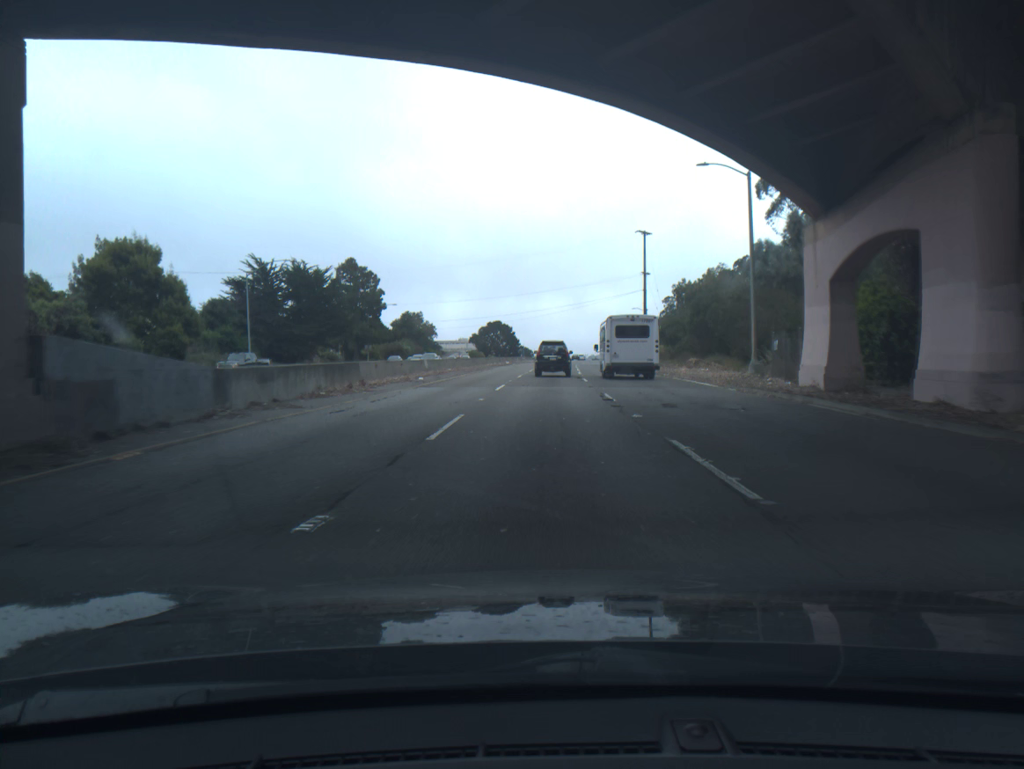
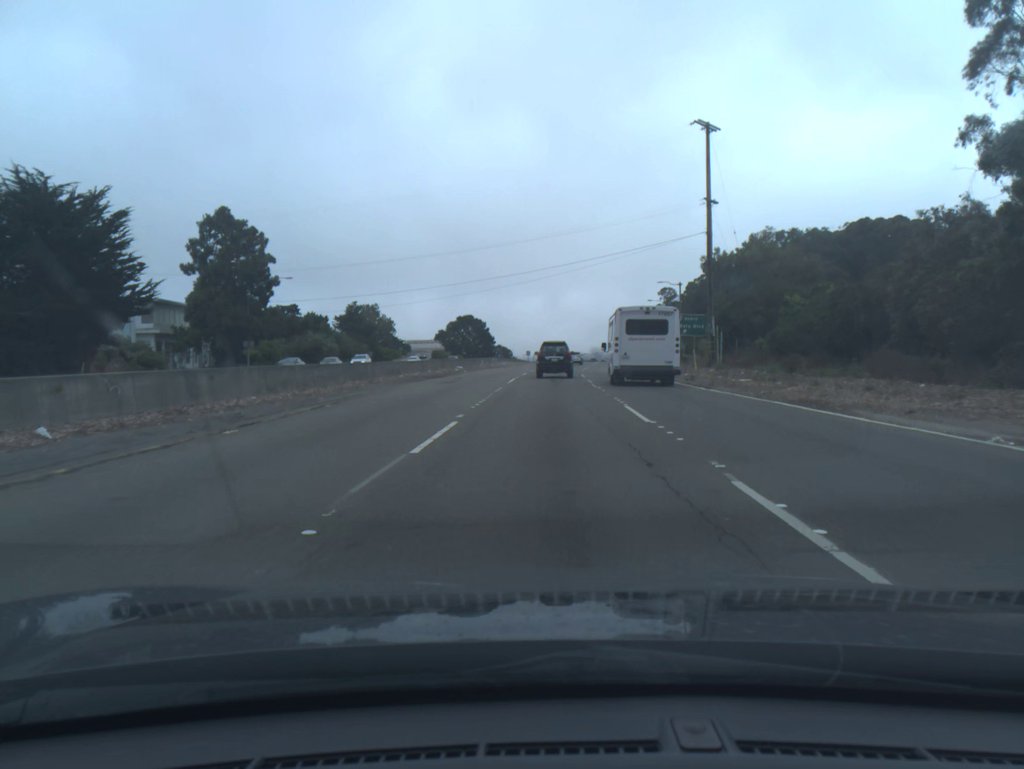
(+0.4, +44.4) m; +1°
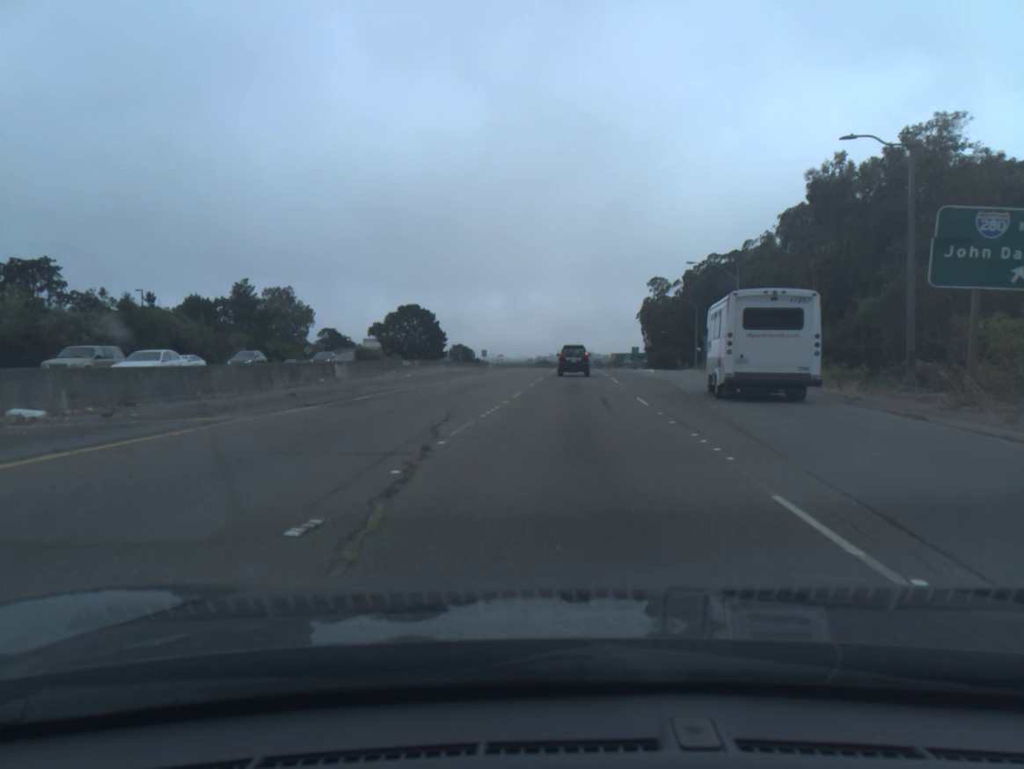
(+0.6, +54.8) m; +2°
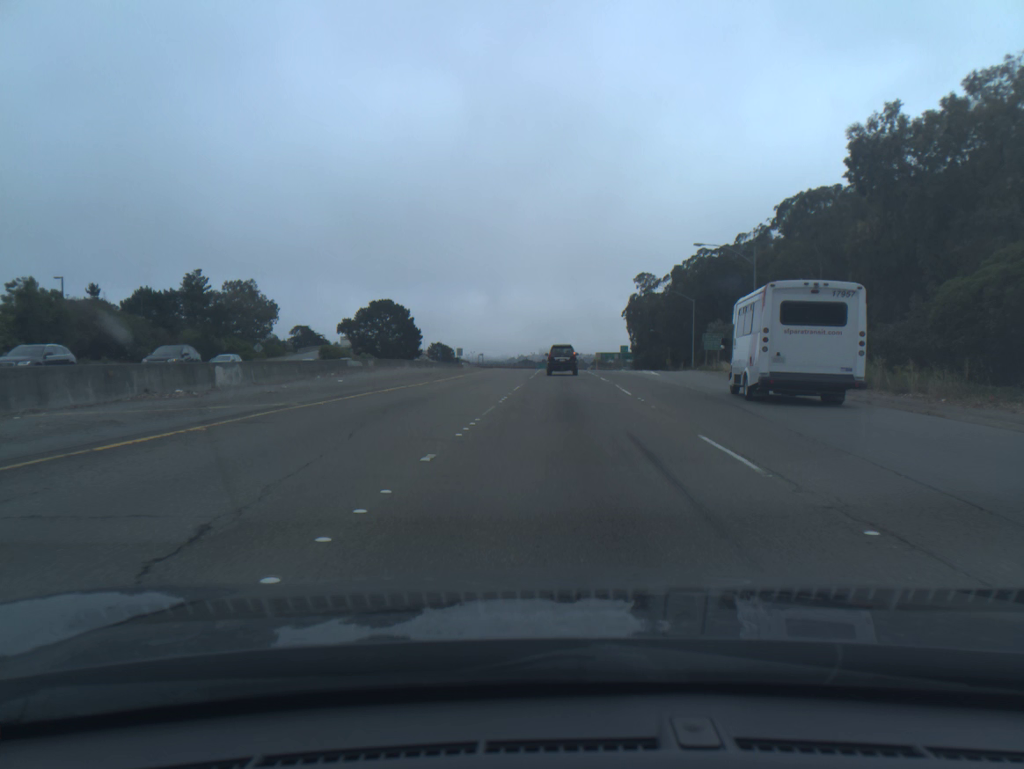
(+0.1, +11.3) m; +1°
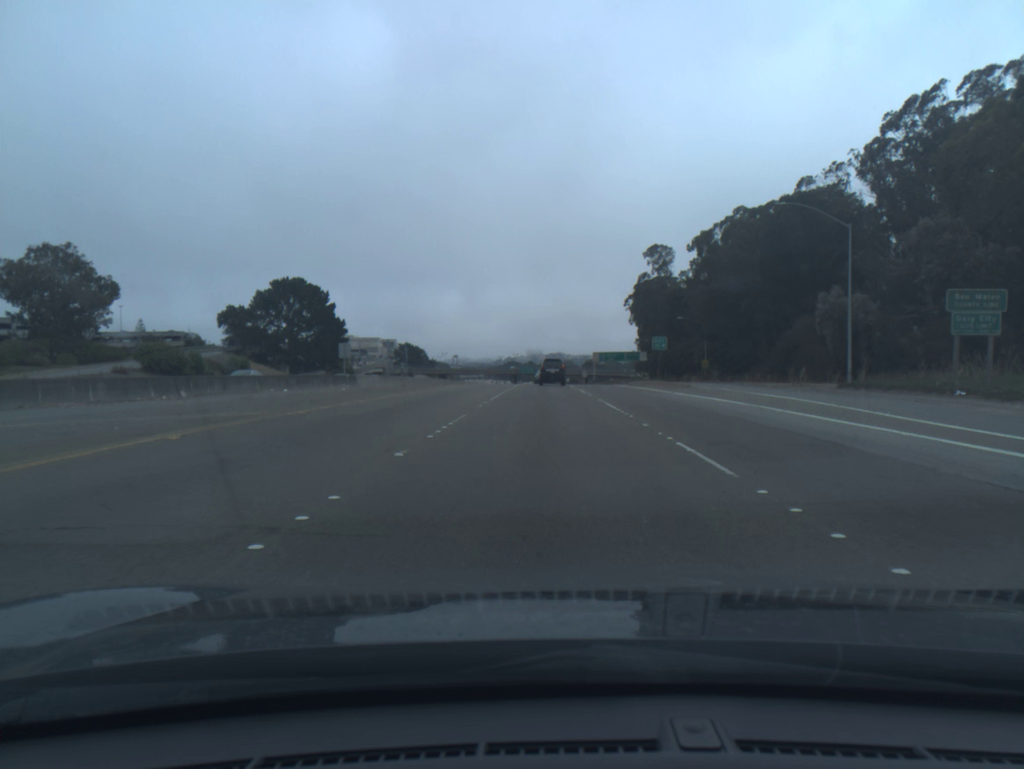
(+1.3, +60.0) m; +1°
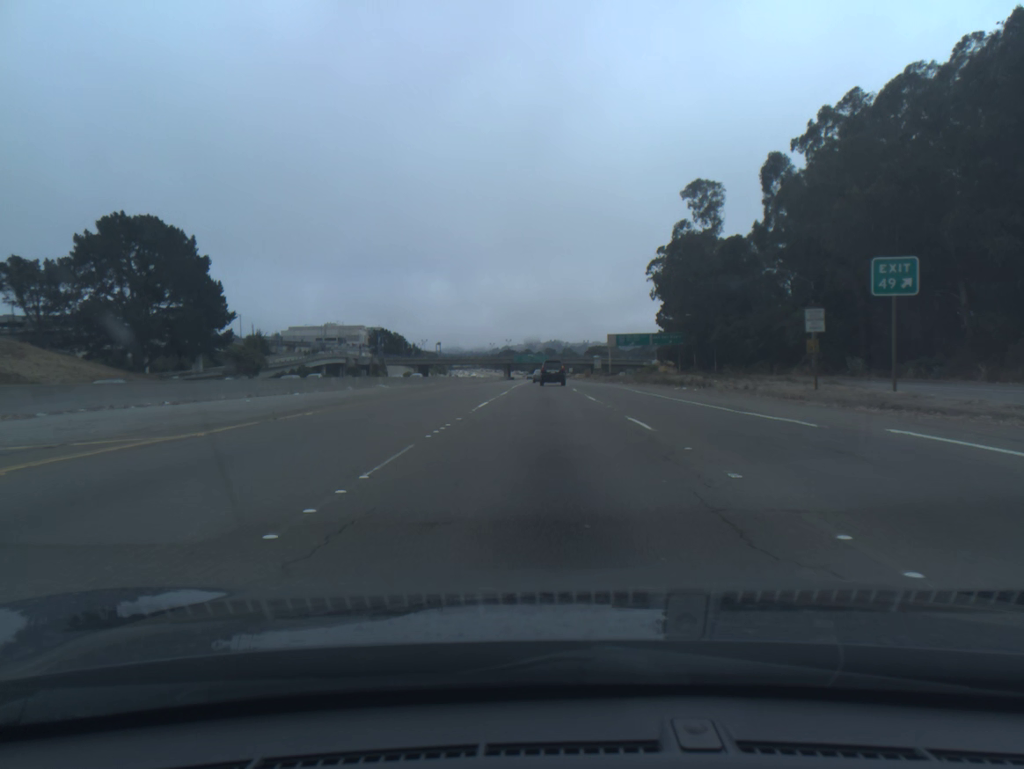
(0.0, +51.3) m; 0°
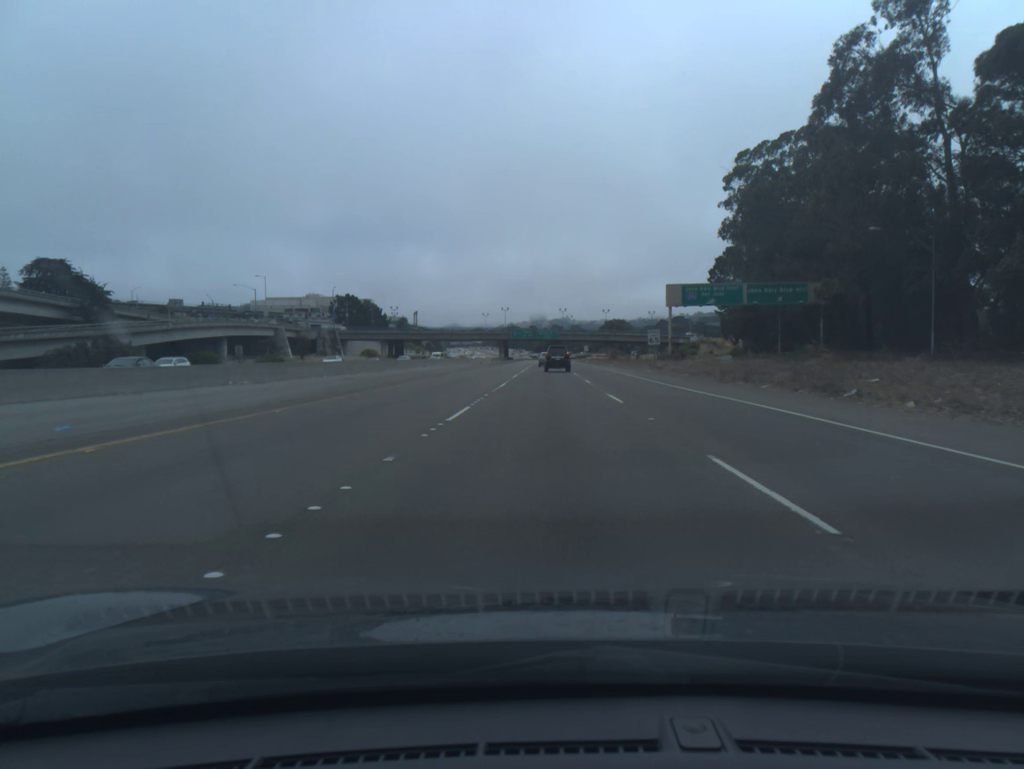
(-0.1, +67.1) m; 0°
